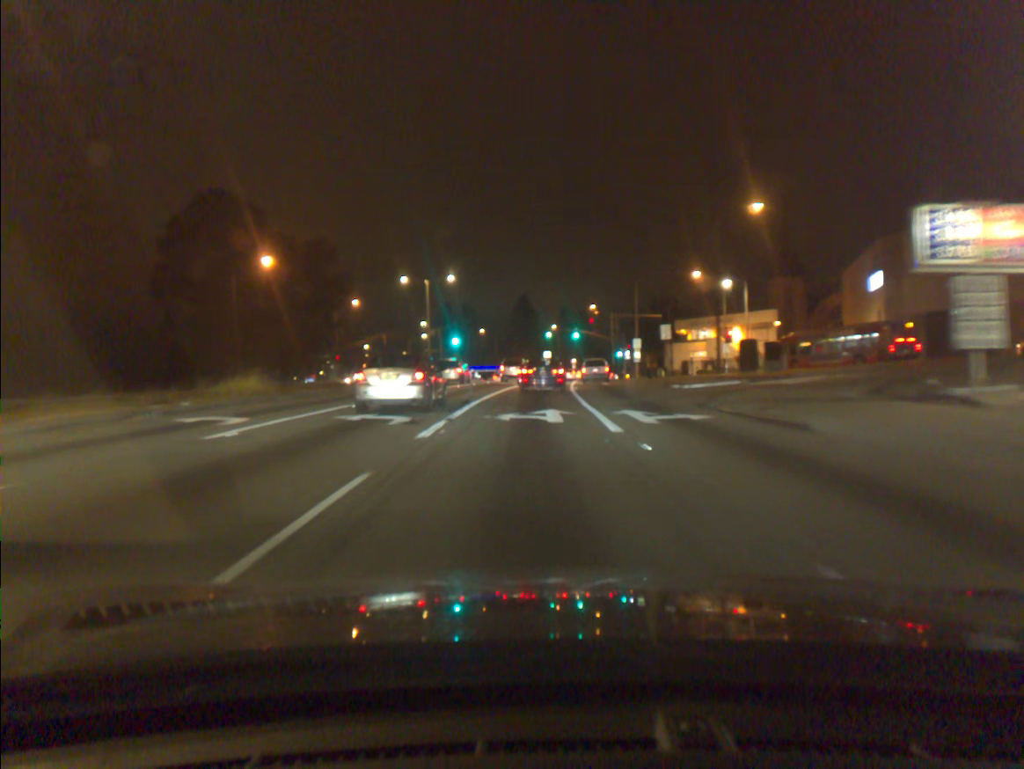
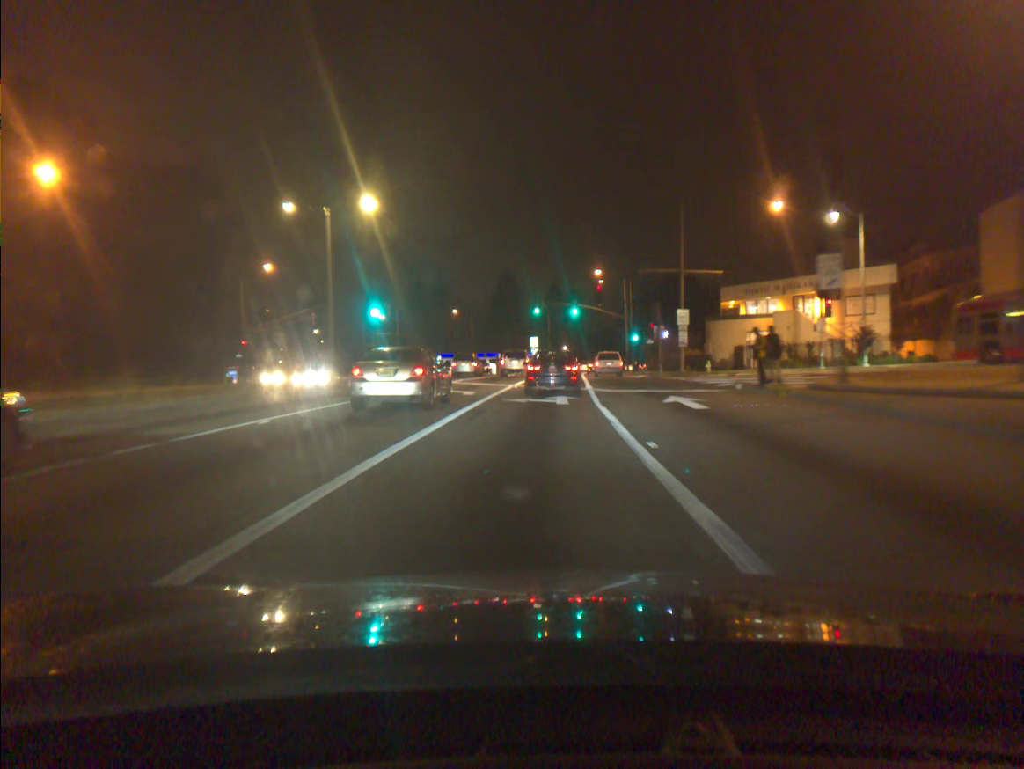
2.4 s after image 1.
(+0.2, +29.1) m; +1°
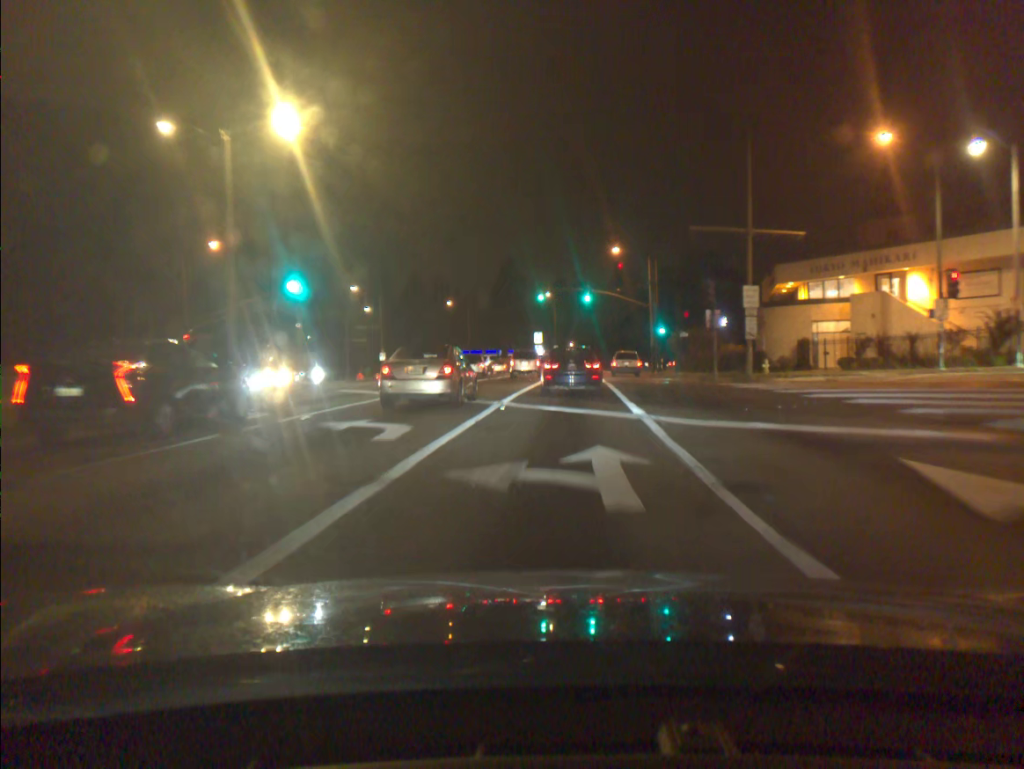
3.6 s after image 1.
(-0.1, +13.9) m; 0°
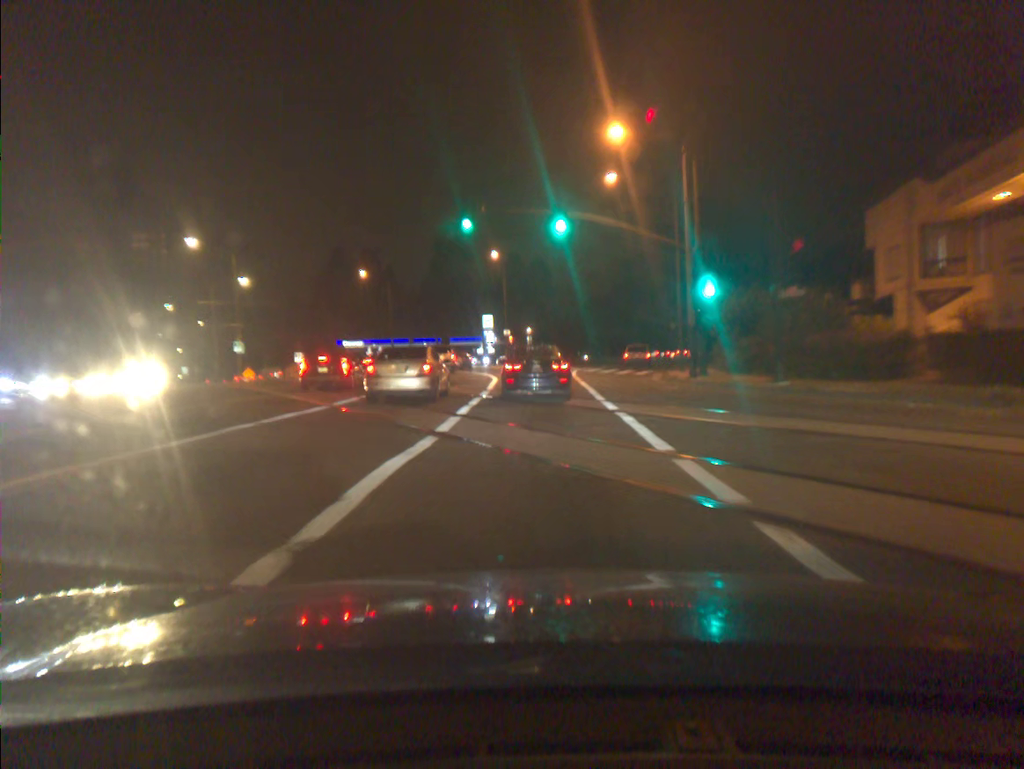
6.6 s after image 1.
(+1.1, +31.6) m; +3°
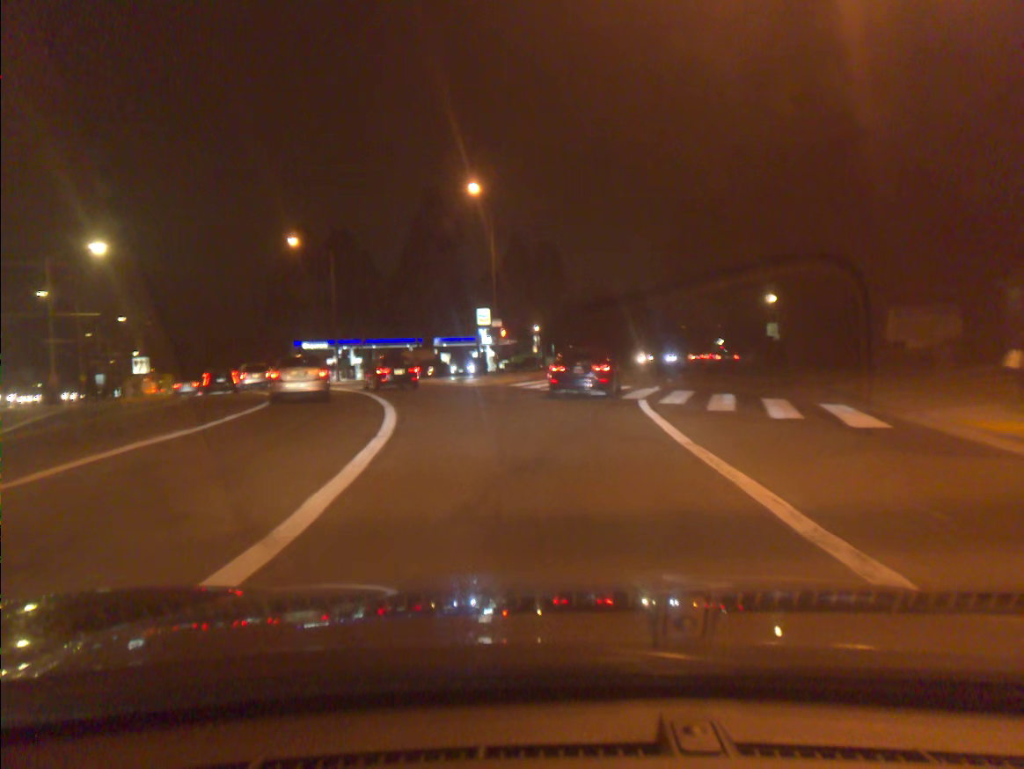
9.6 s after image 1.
(-0.2, +28.5) m; 0°
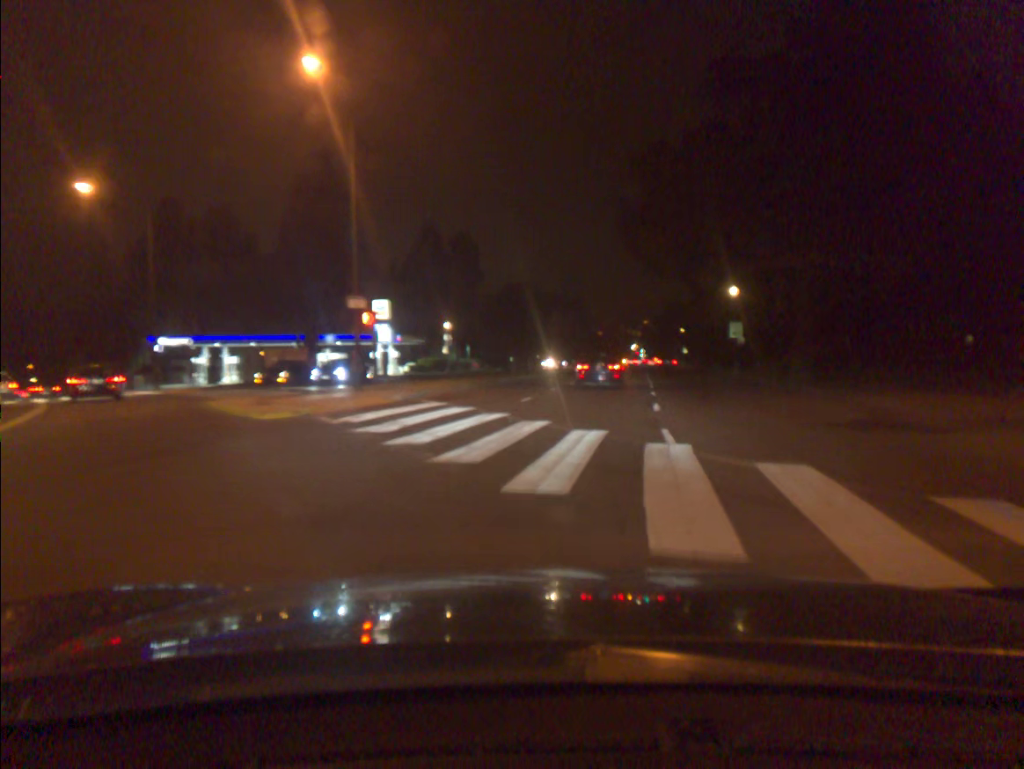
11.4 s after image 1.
(+0.7, +17.0) m; +6°
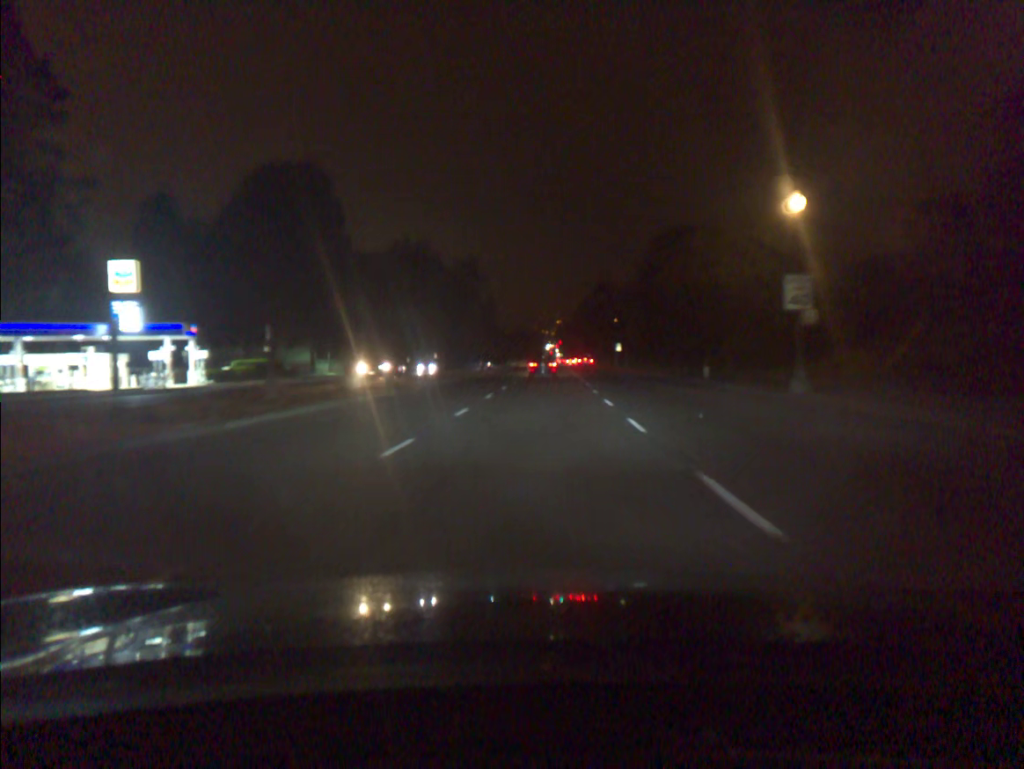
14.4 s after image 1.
(+2.9, +34.0) m; +6°
